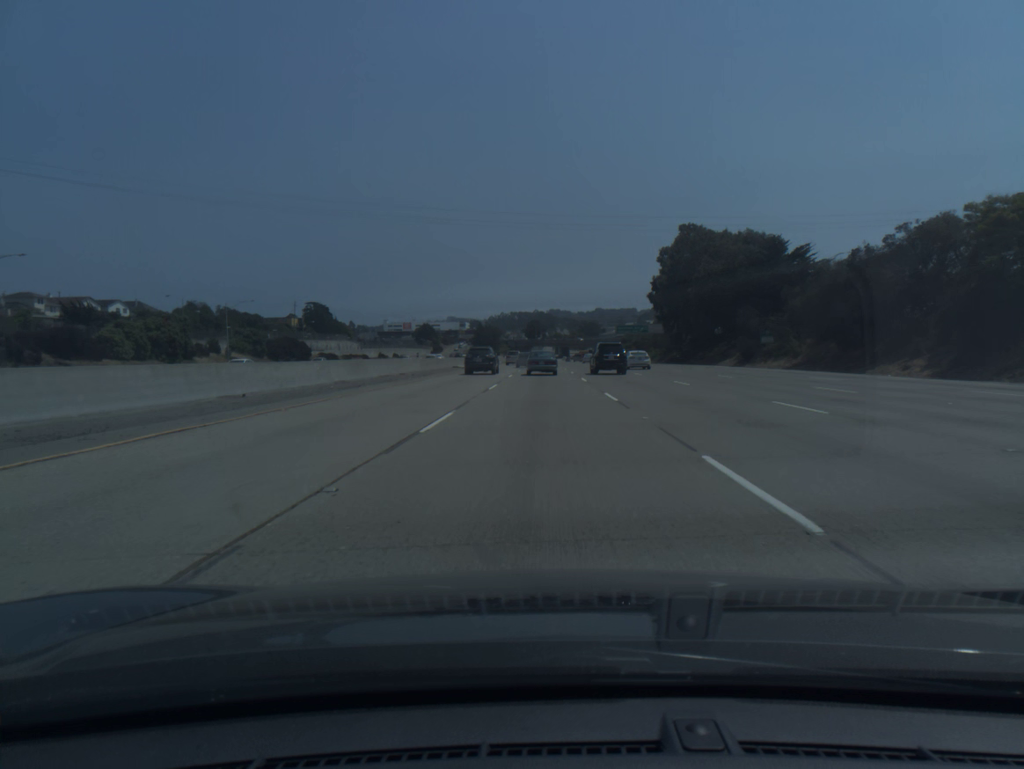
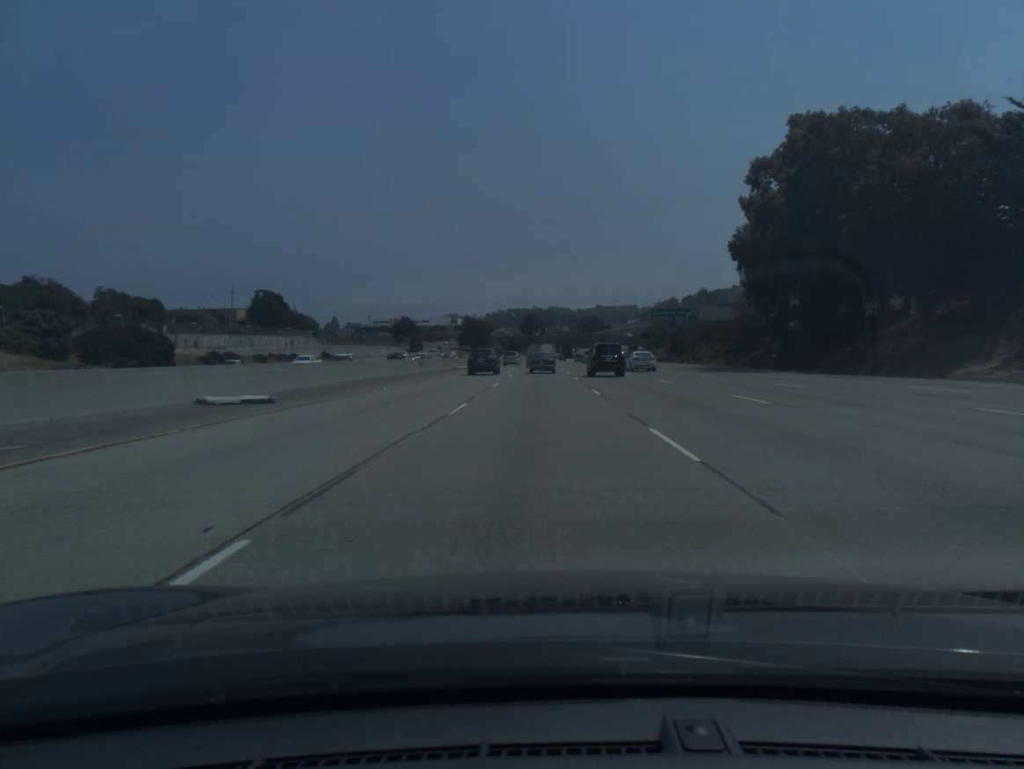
(0.0, +54.9) m; 0°
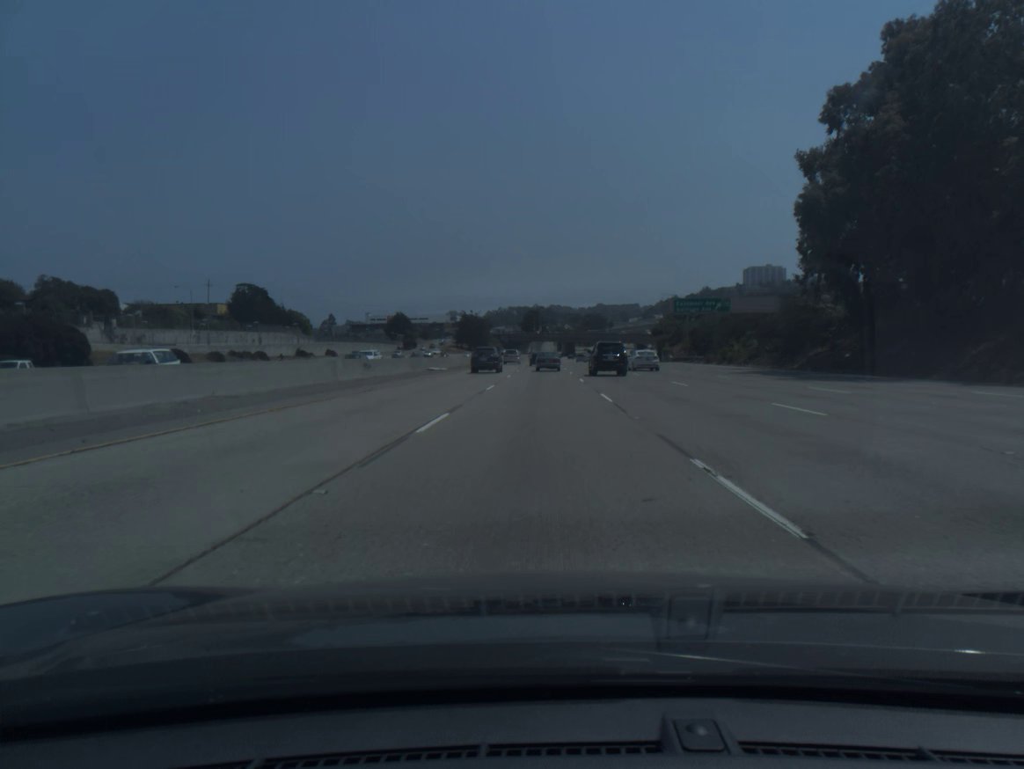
(0.0, +18.5) m; 0°
